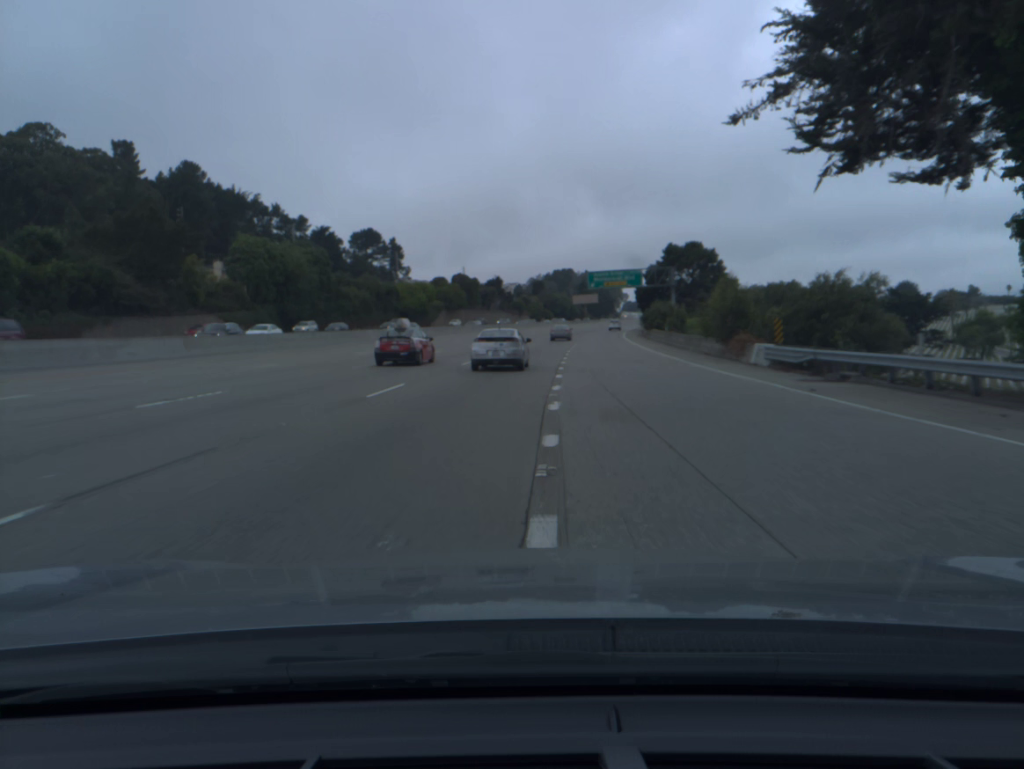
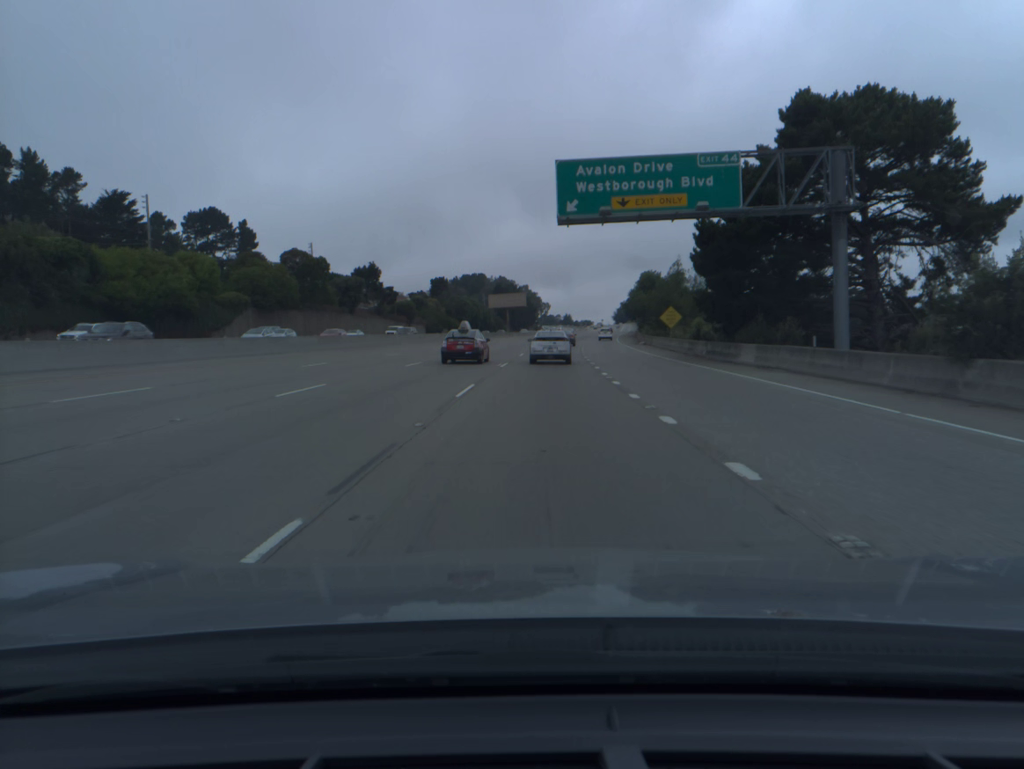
(+4.5, +84.7) m; +6°
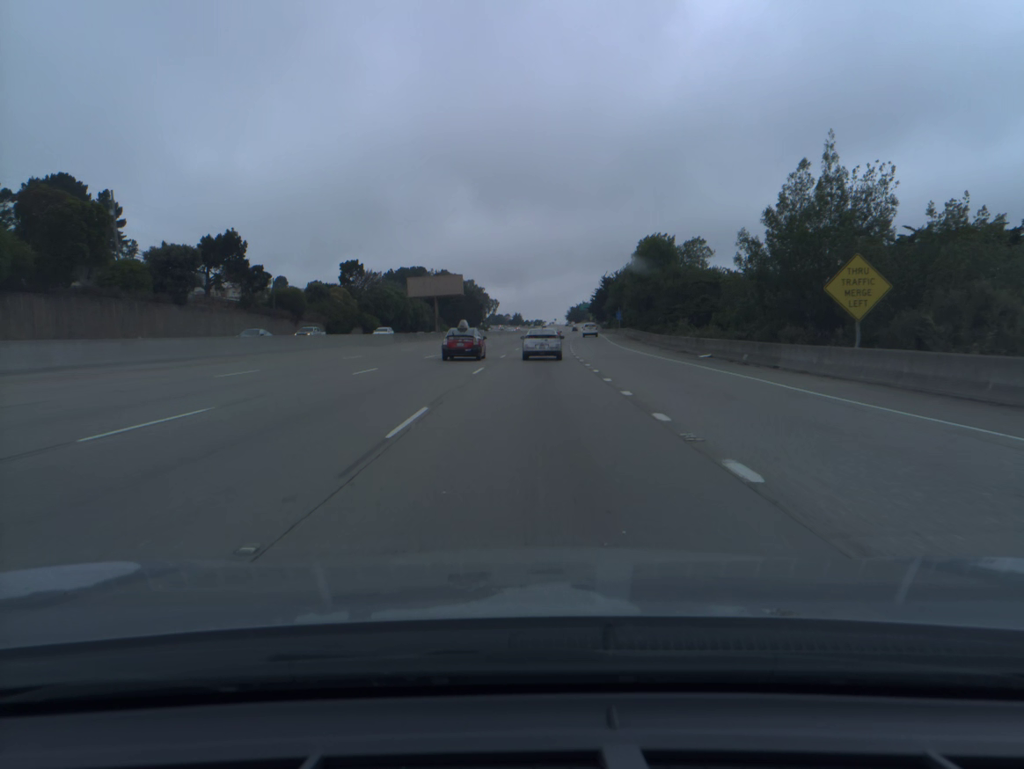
(+1.8, +50.3) m; +4°
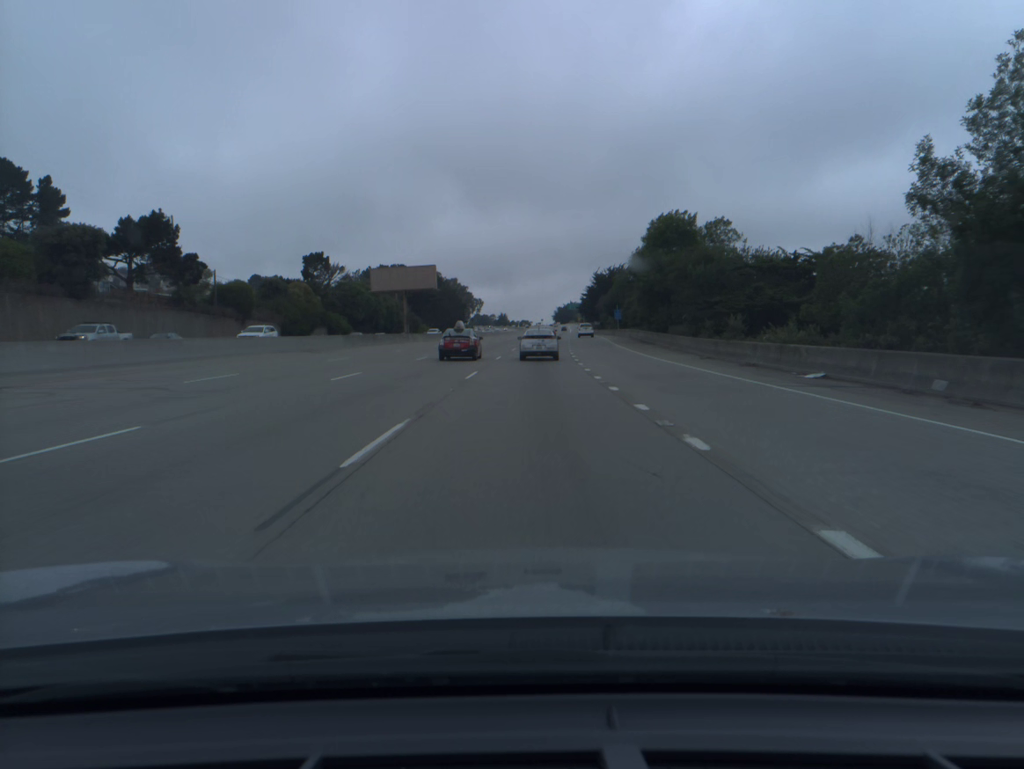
(+0.2, +16.5) m; +1°
